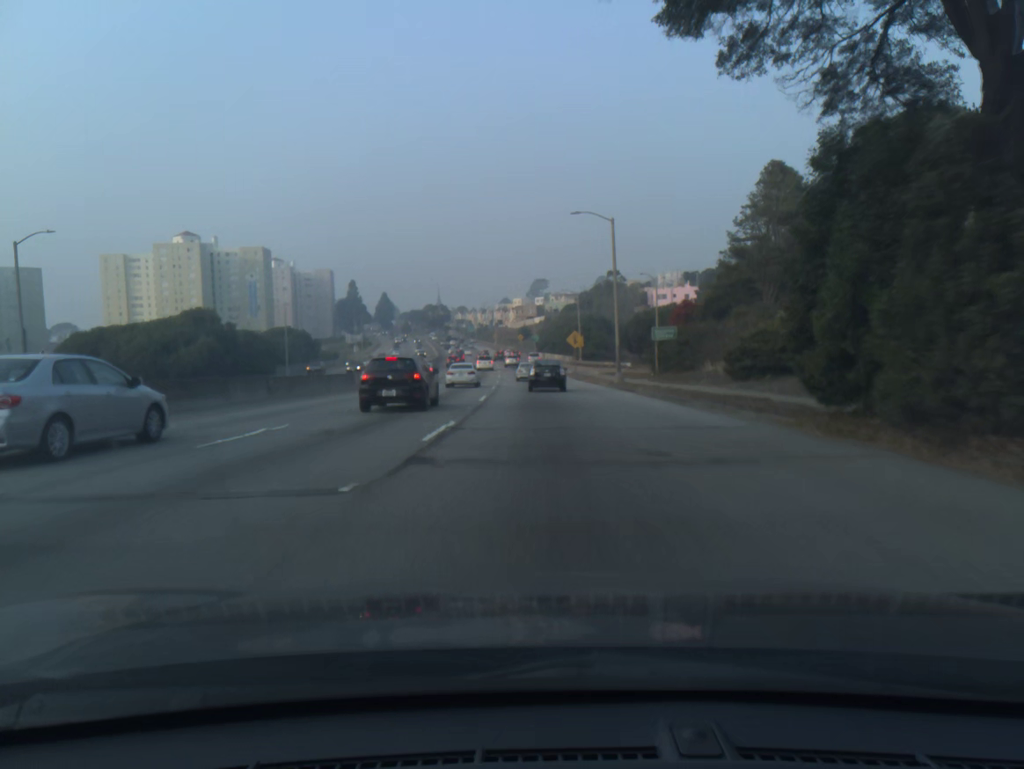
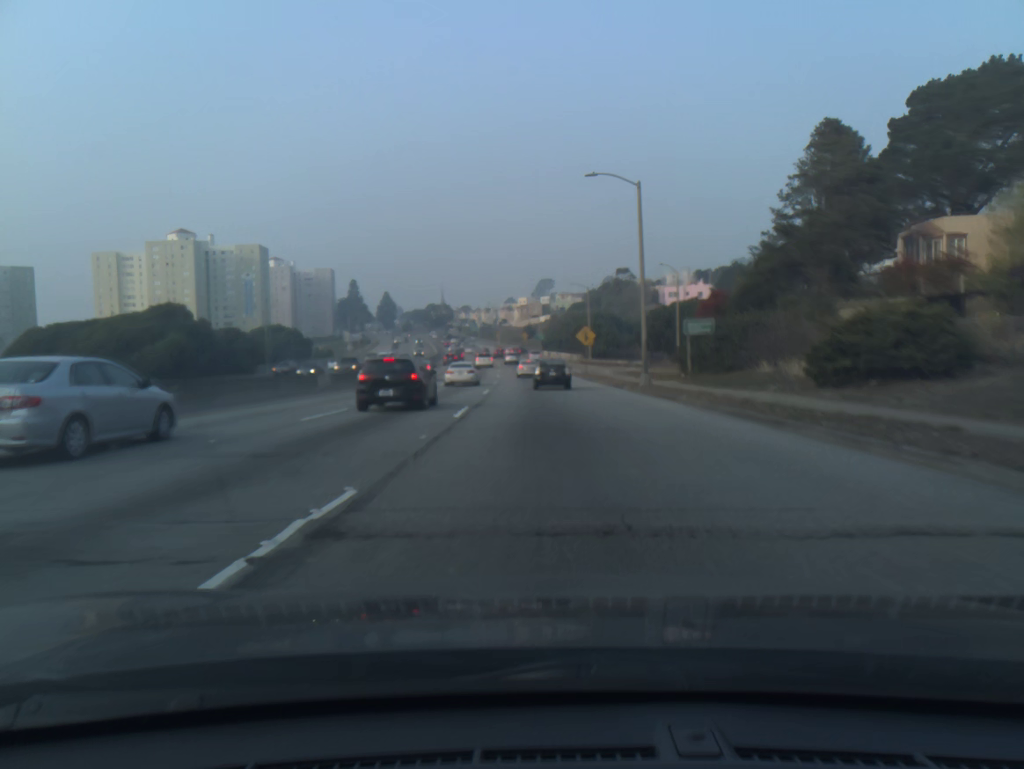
(0.0, +9.2) m; 0°
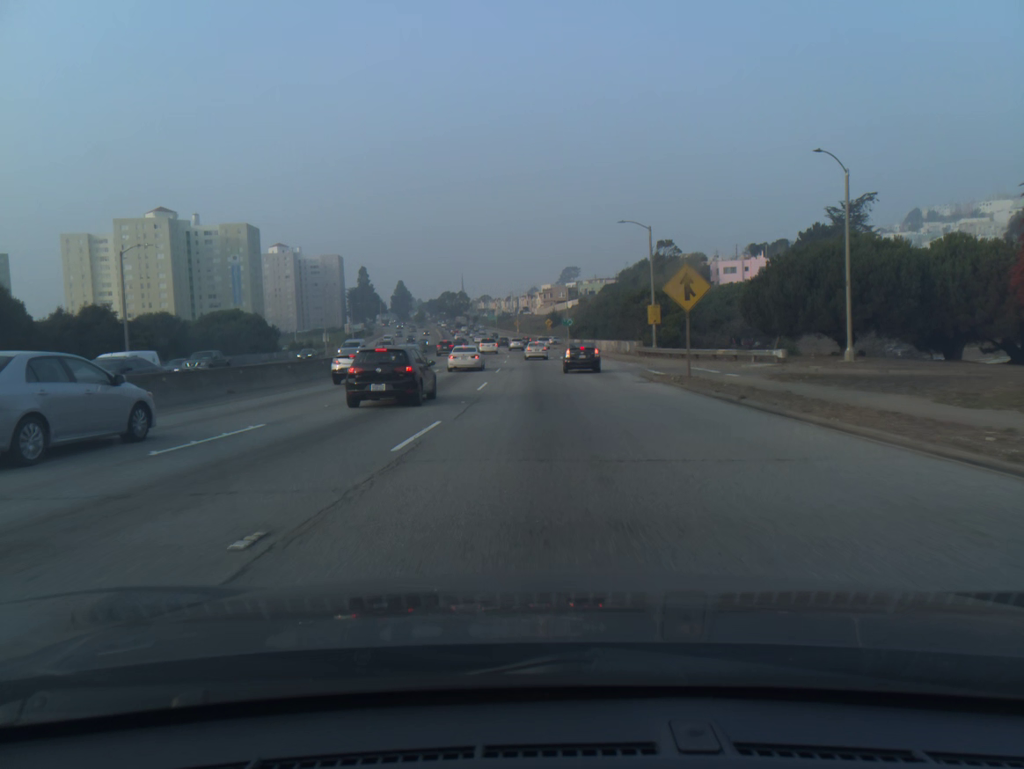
(-0.5, +37.4) m; -2°
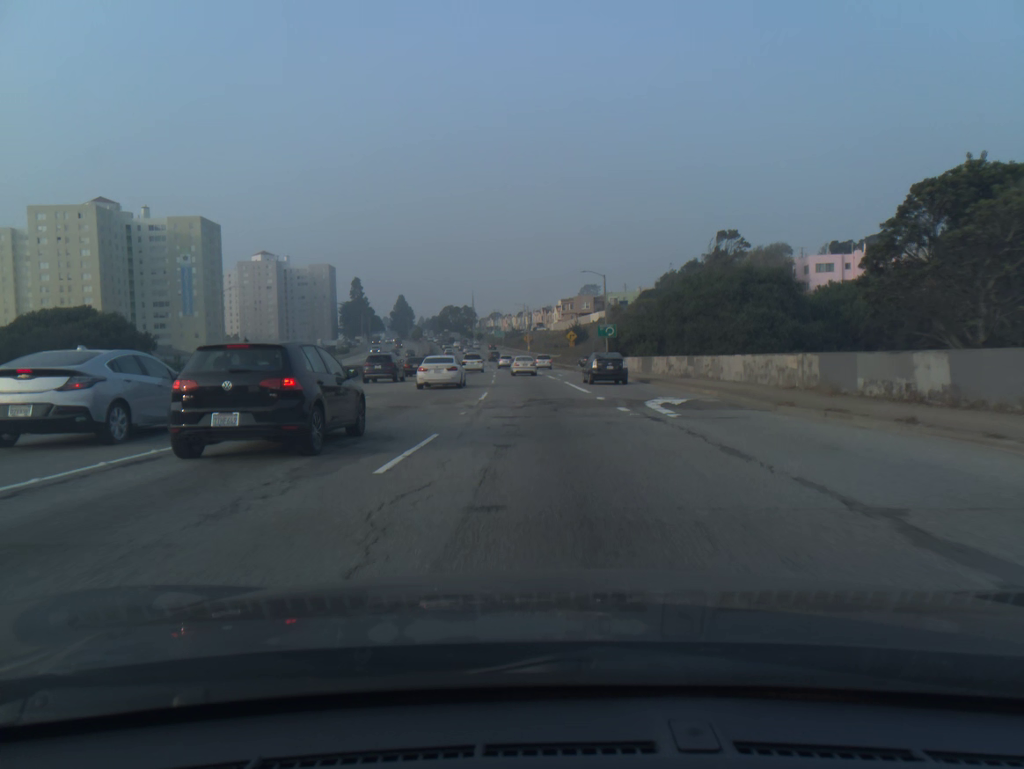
(-0.7, +46.8) m; -1°
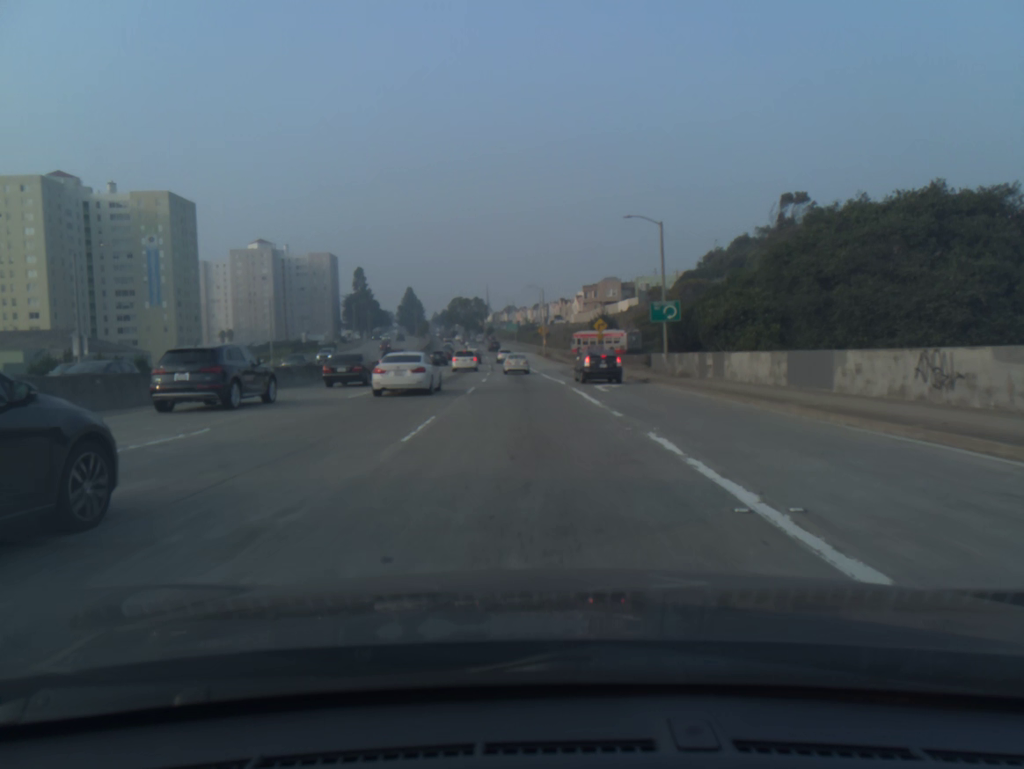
(-0.2, +27.9) m; -1°
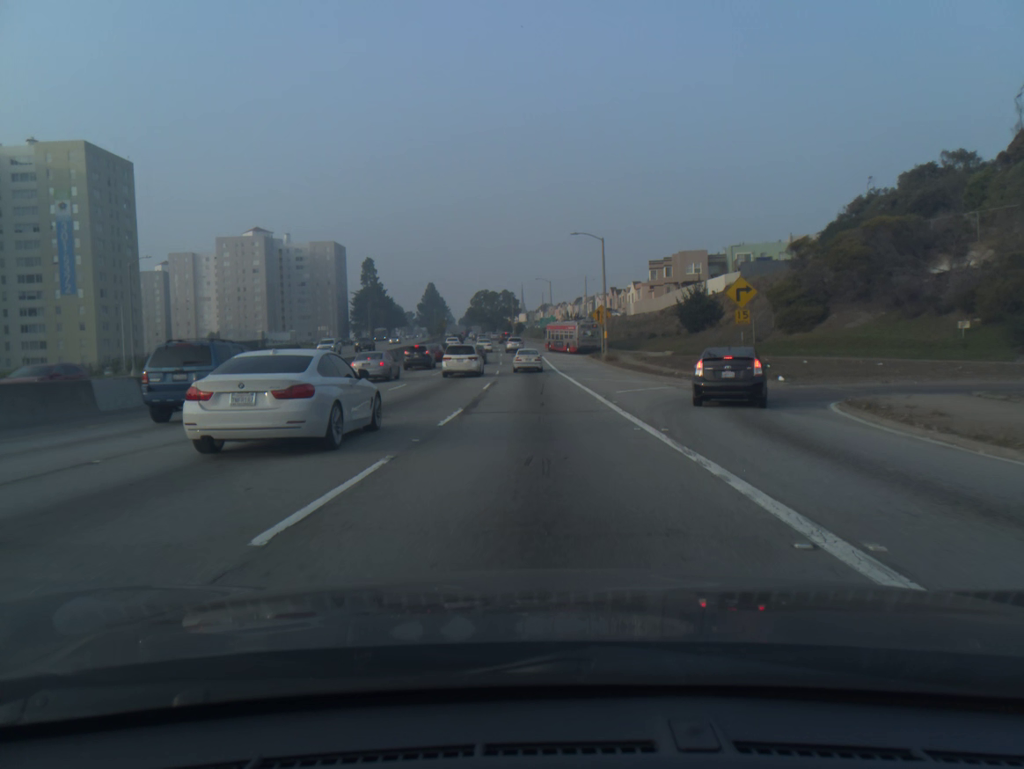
(-1.4, +46.7) m; -3°
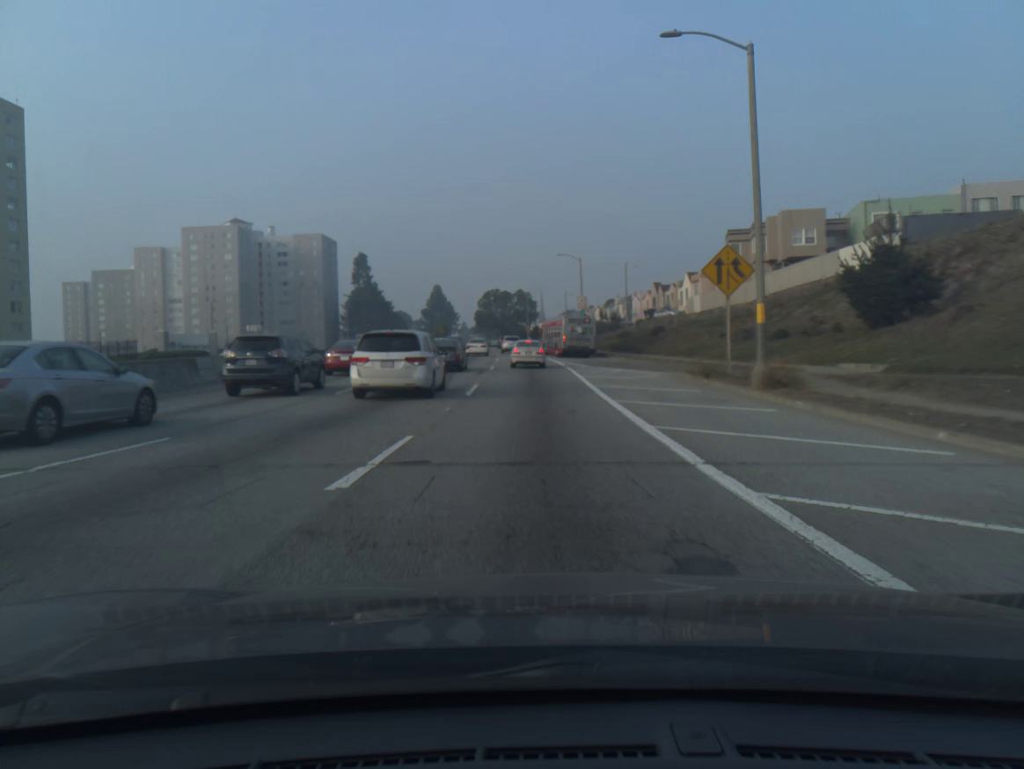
(-0.4, +36.9) m; -1°
